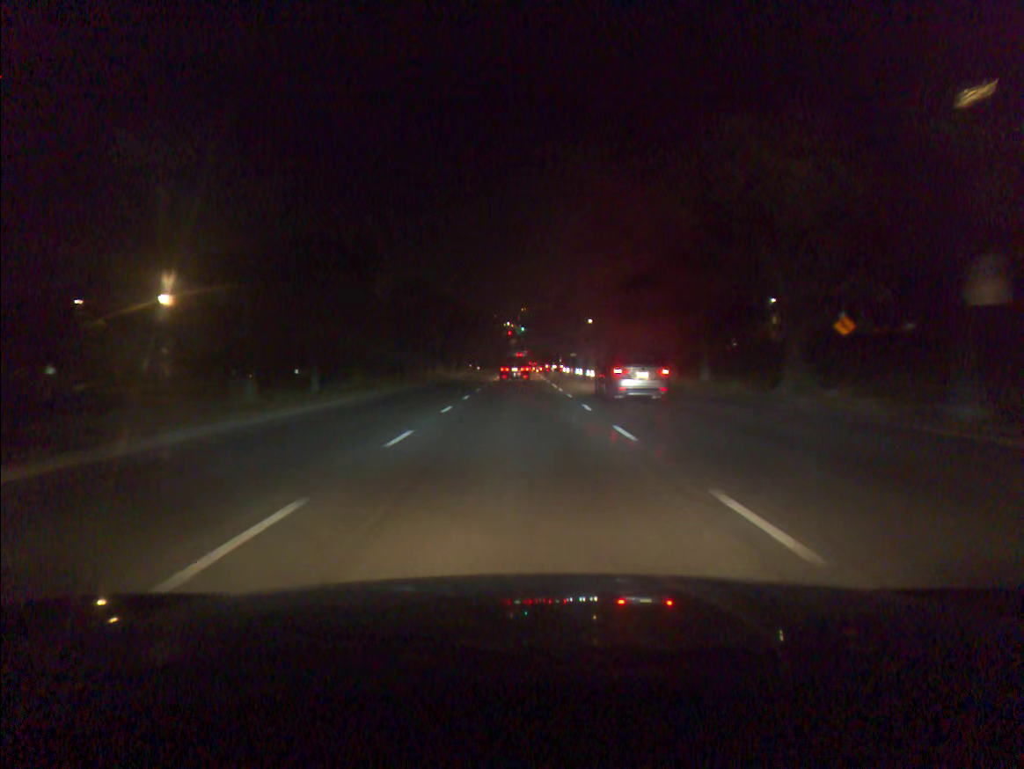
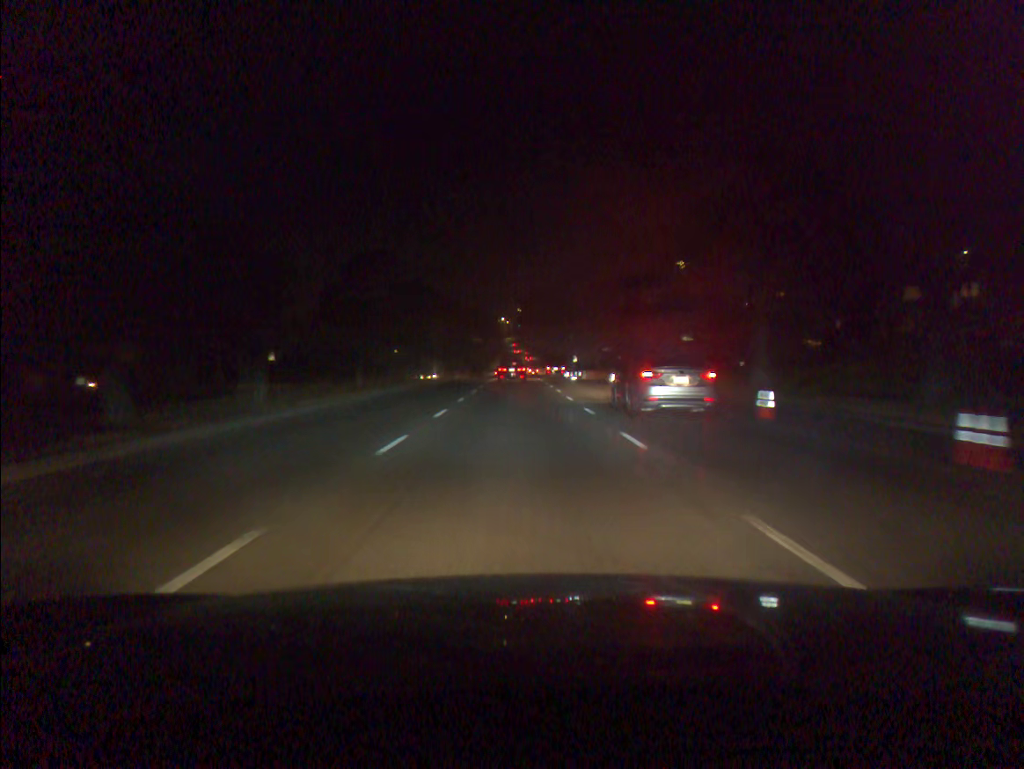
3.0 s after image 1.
(+0.1, +52.0) m; 0°
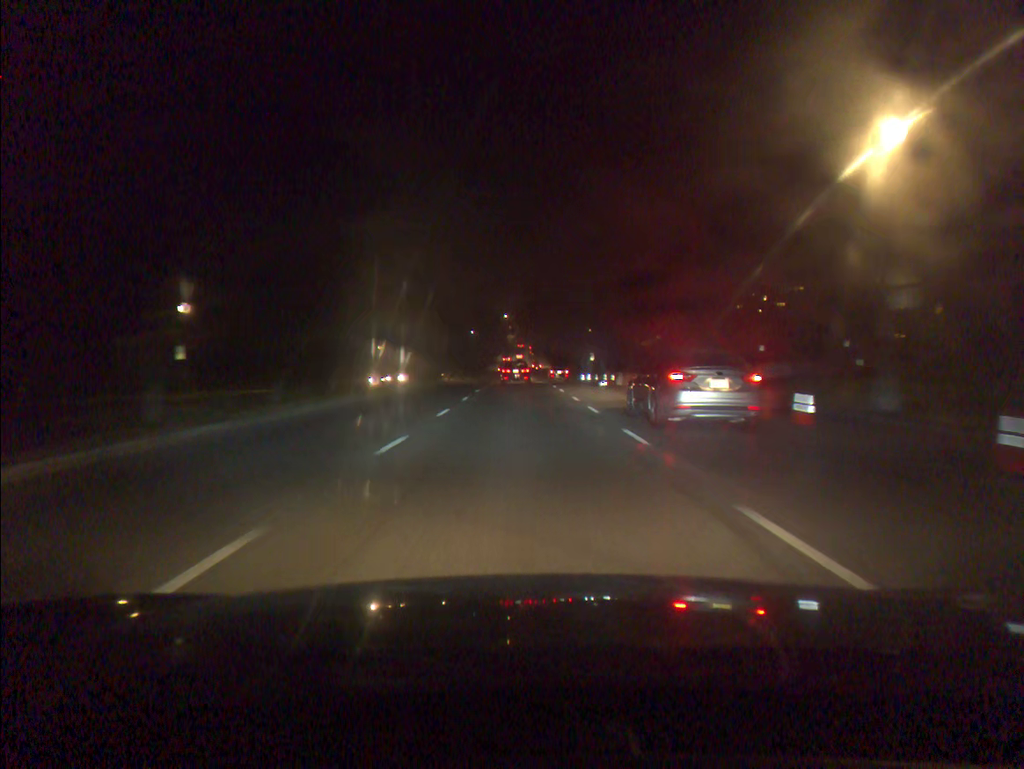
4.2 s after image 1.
(-0.1, +21.8) m; 0°
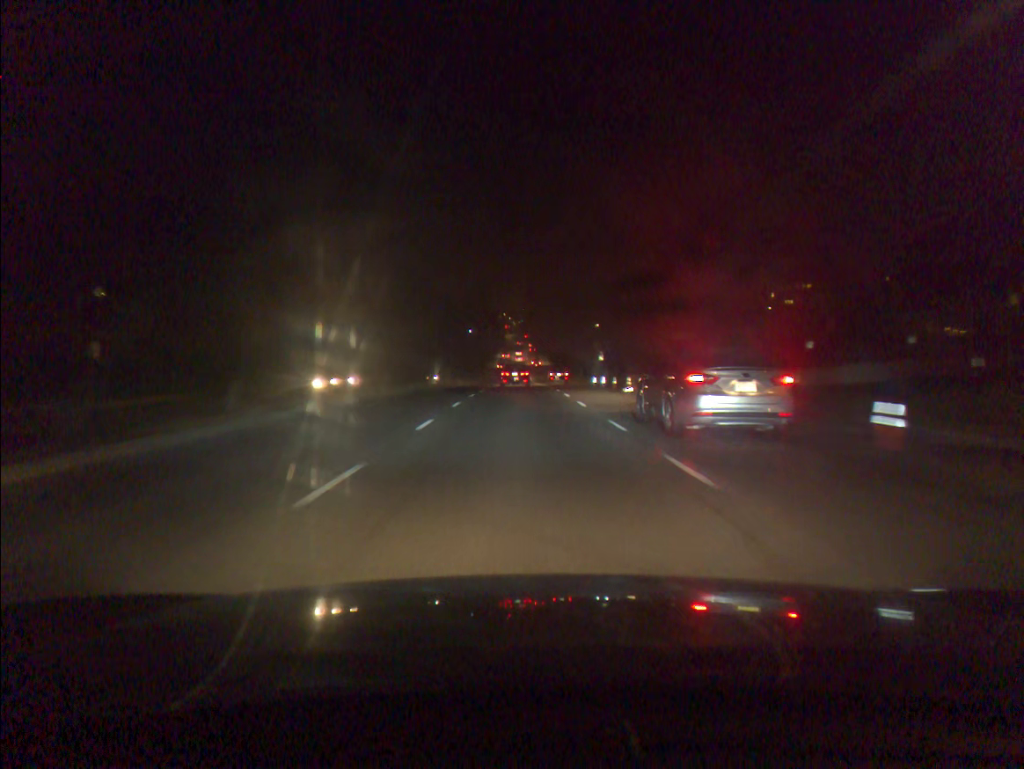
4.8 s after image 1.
(0.0, +11.0) m; 0°
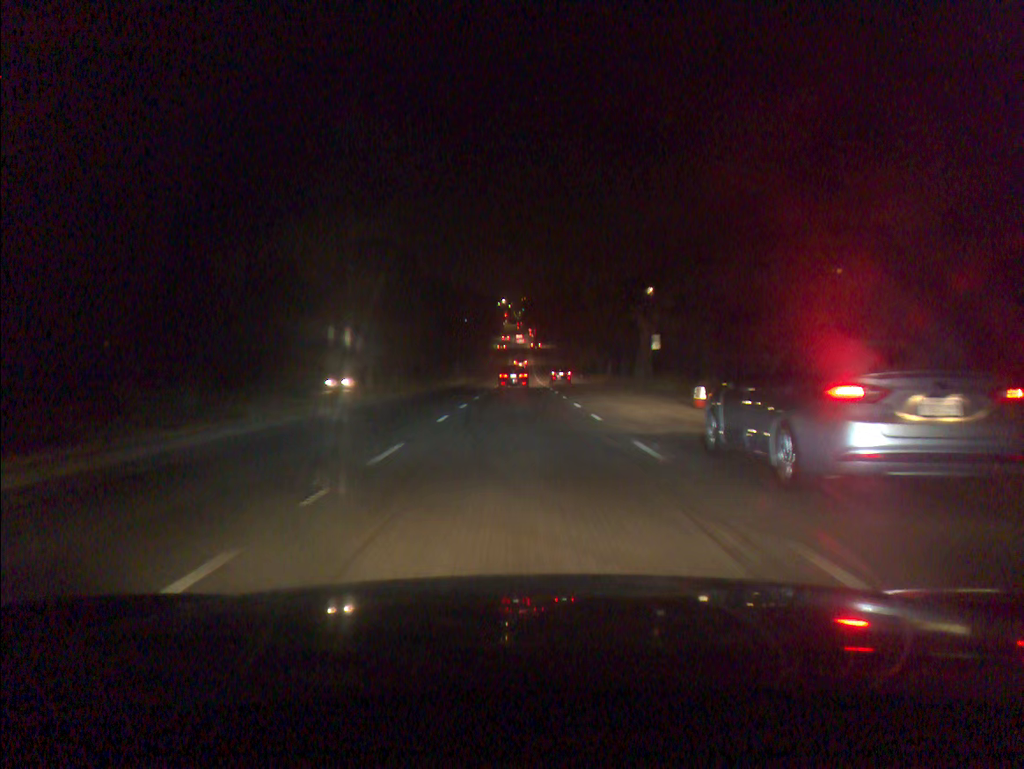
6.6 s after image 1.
(0.0, +33.2) m; 0°
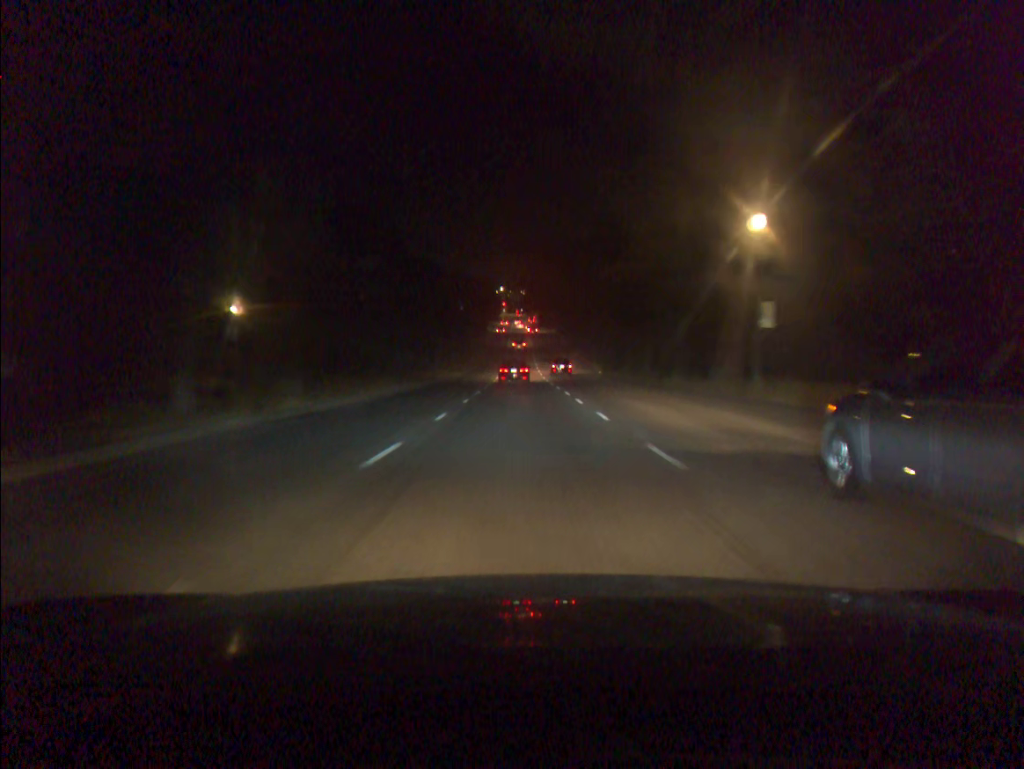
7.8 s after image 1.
(0.0, +22.3) m; 0°
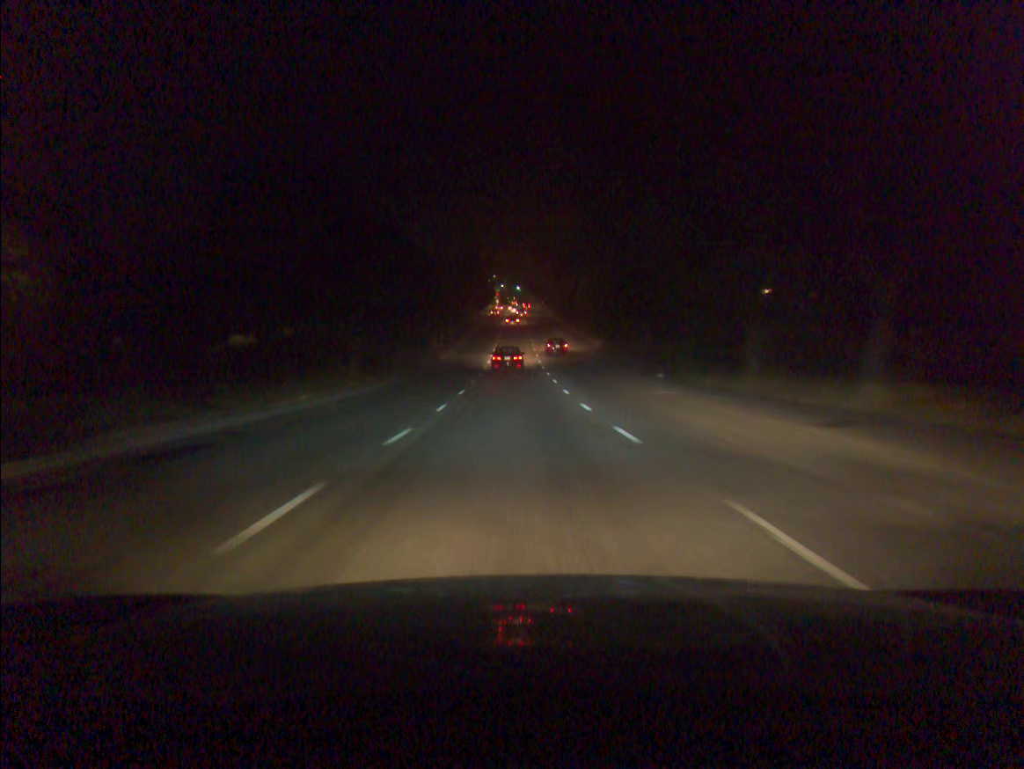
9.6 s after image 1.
(+0.1, +33.6) m; 0°
